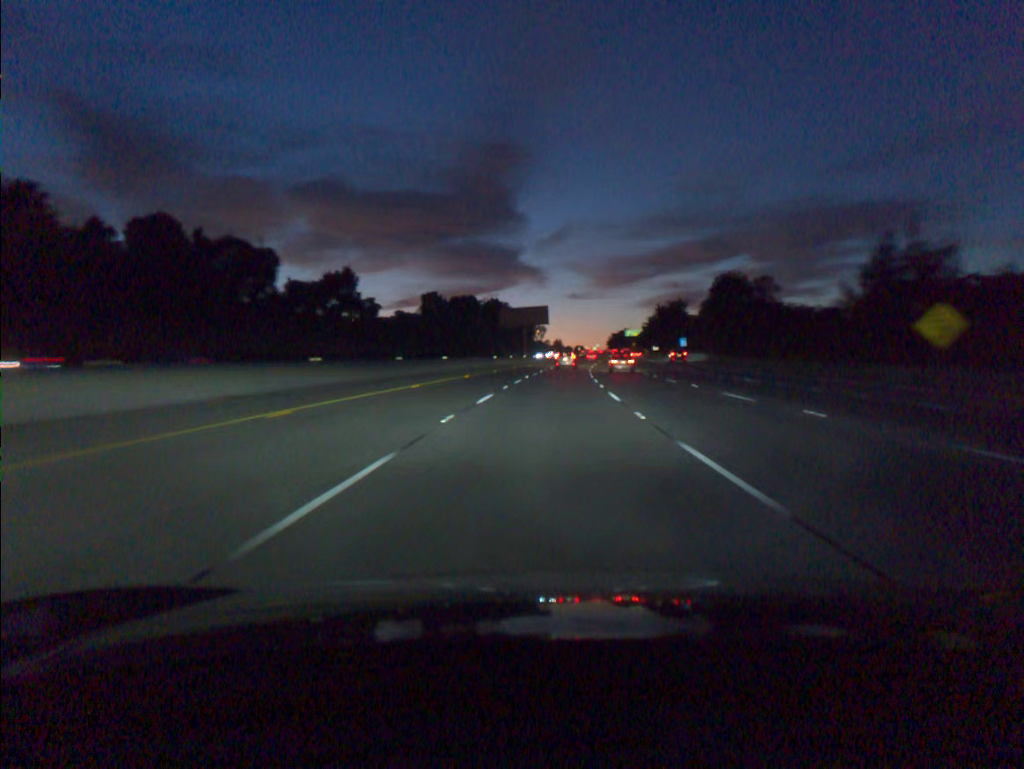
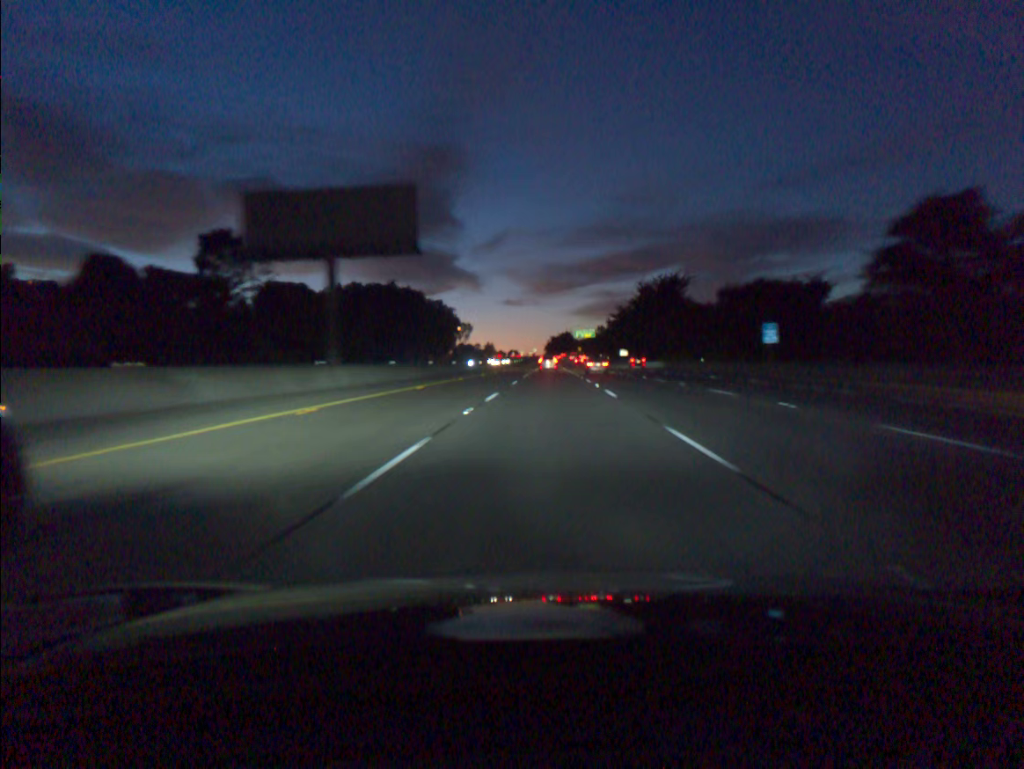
(+3.6, +85.5) m; +5°
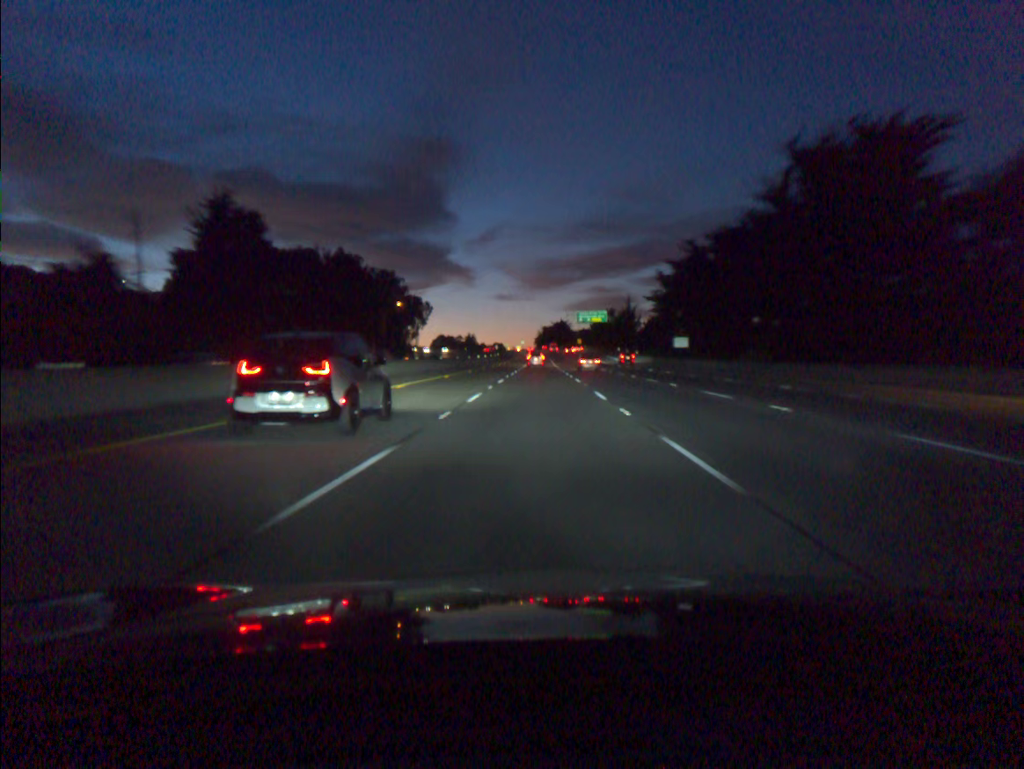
(+1.3, +88.9) m; +1°
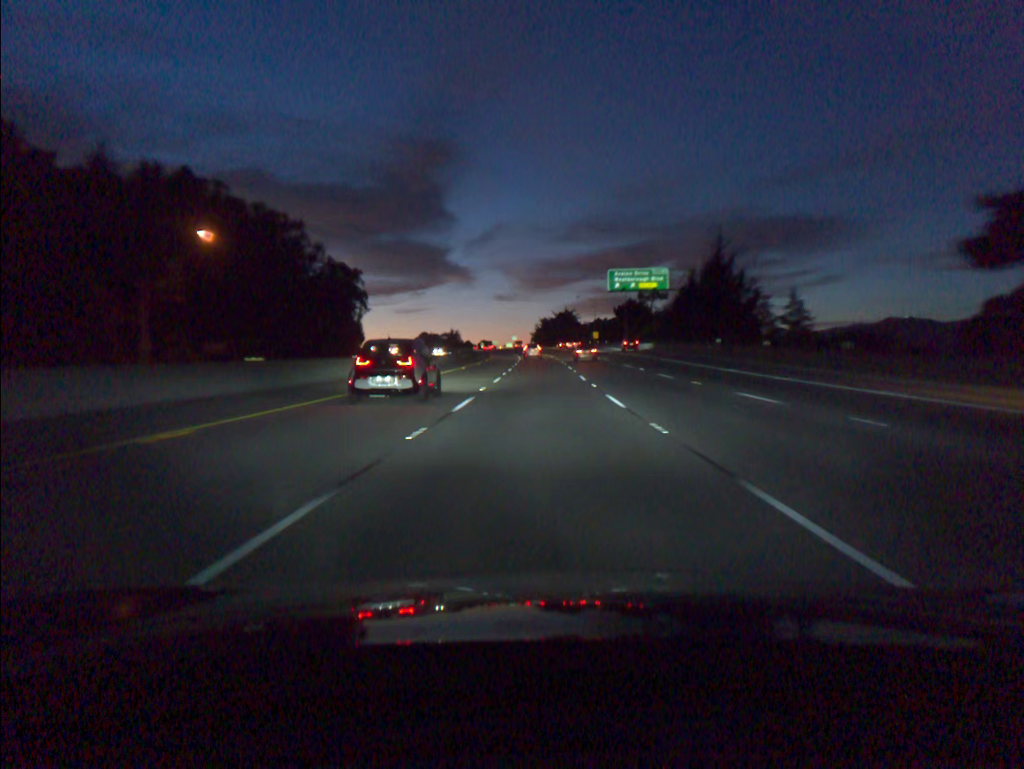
(-0.2, +91.7) m; 0°
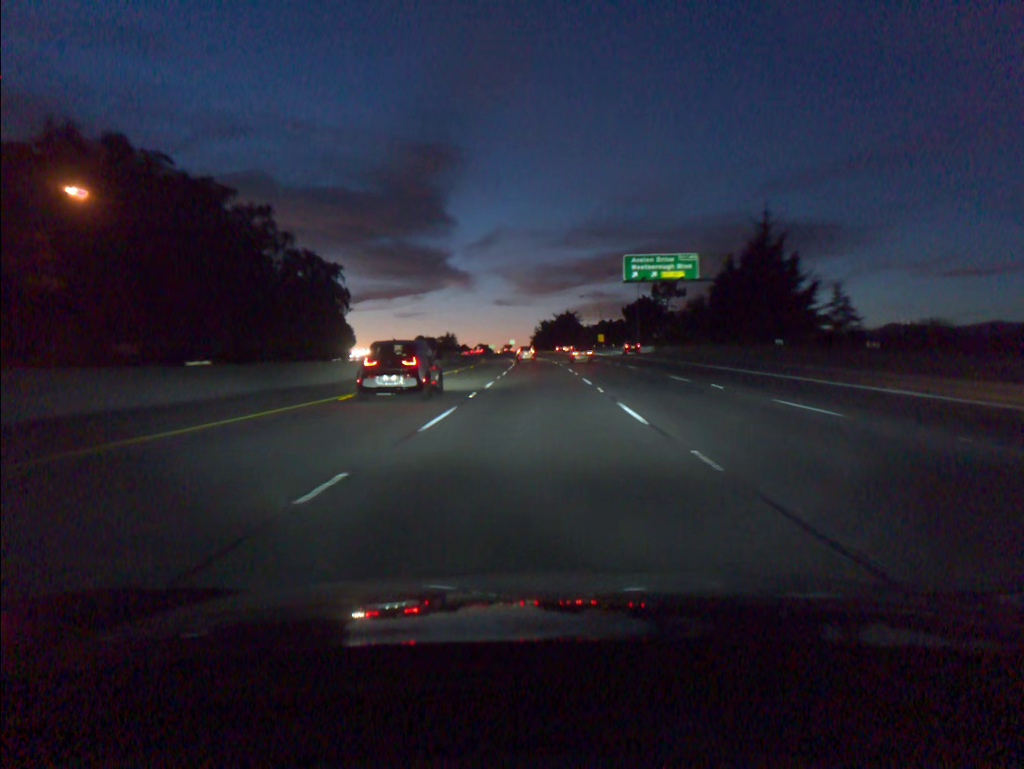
(0.0, +18.5) m; 0°
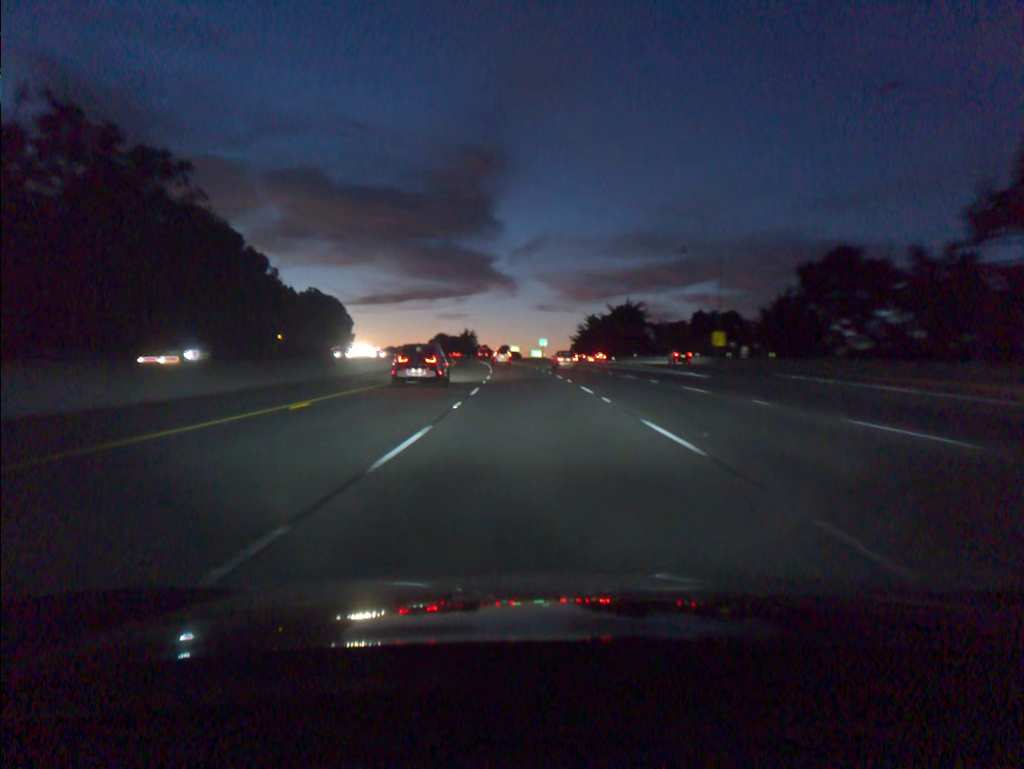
(-1.7, +91.6) m; -3°
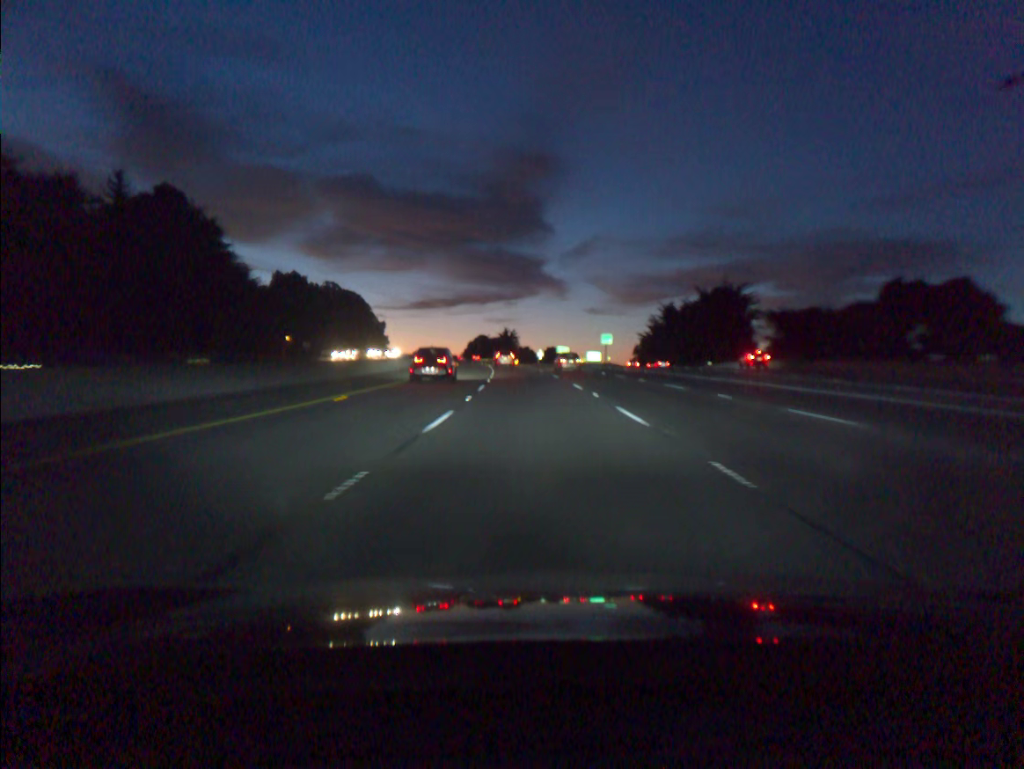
(-1.6, +54.5) m; -4°
